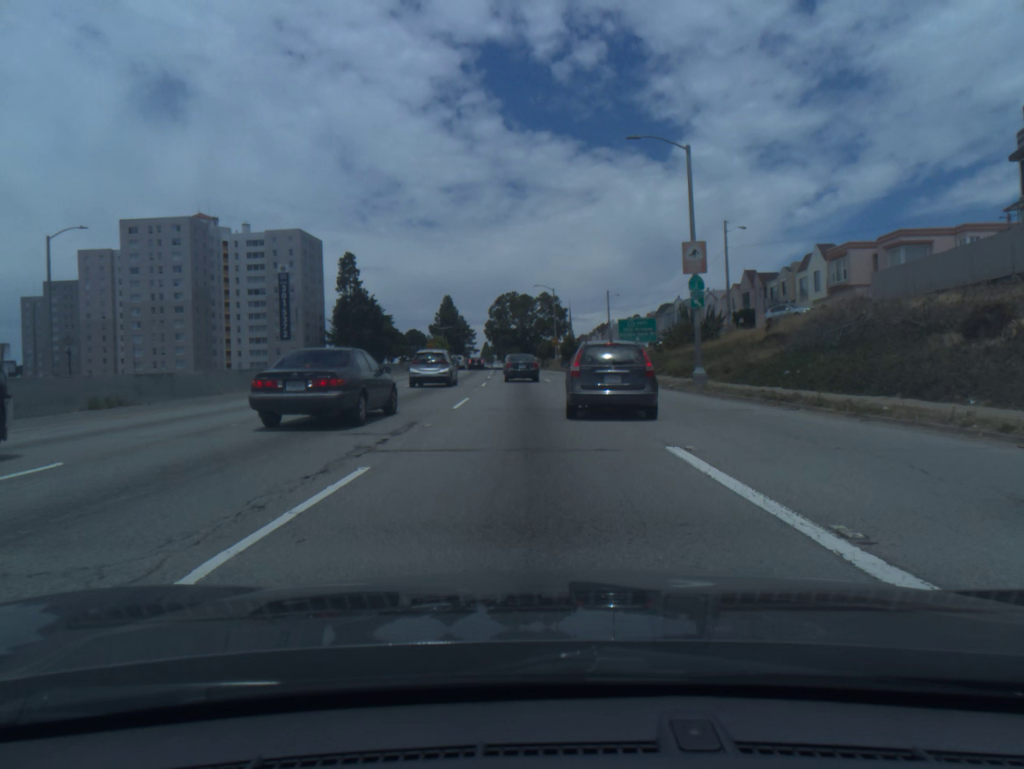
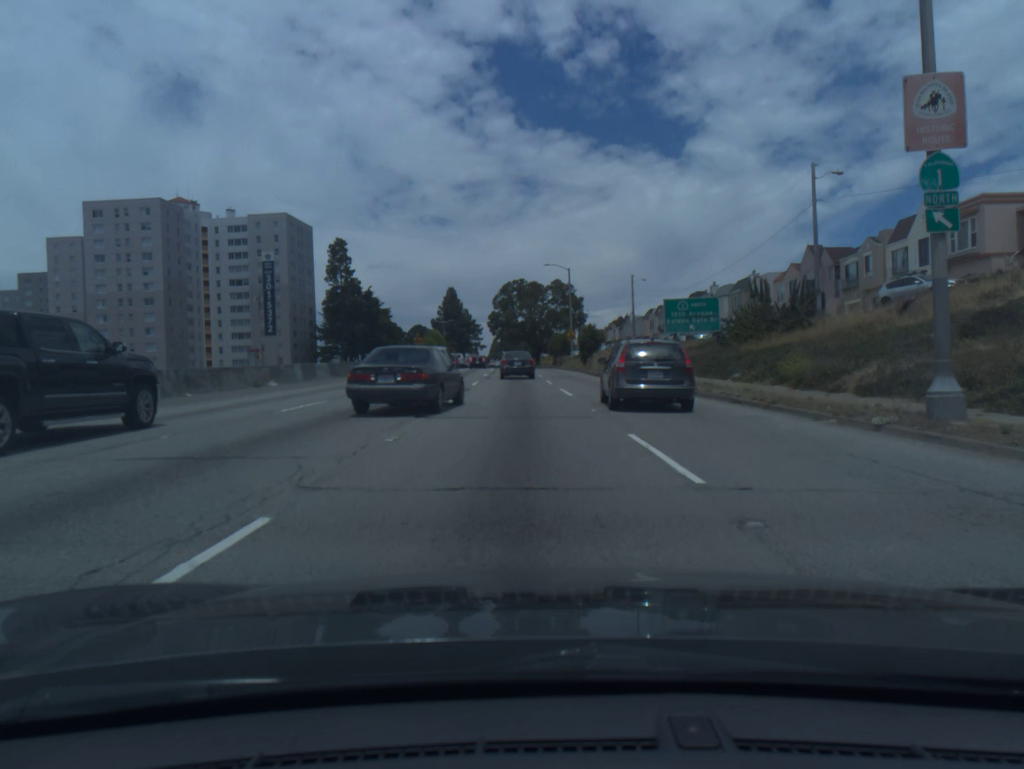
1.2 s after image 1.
(-0.1, +17.5) m; -1°
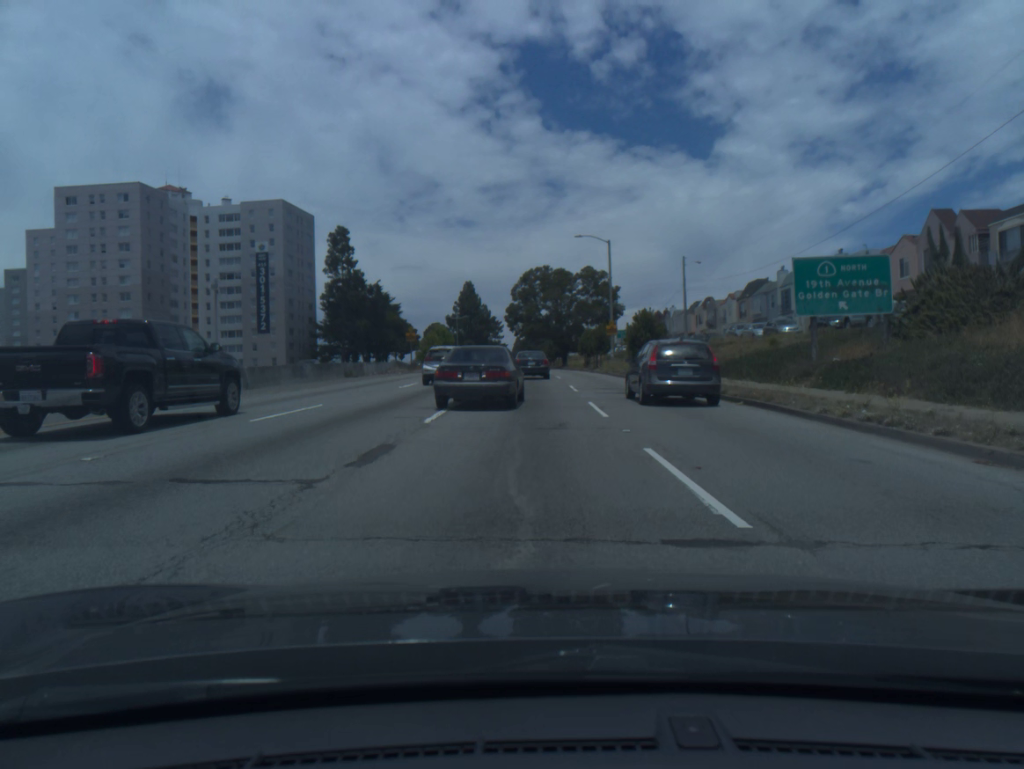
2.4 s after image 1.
(-0.3, +17.4) m; -2°
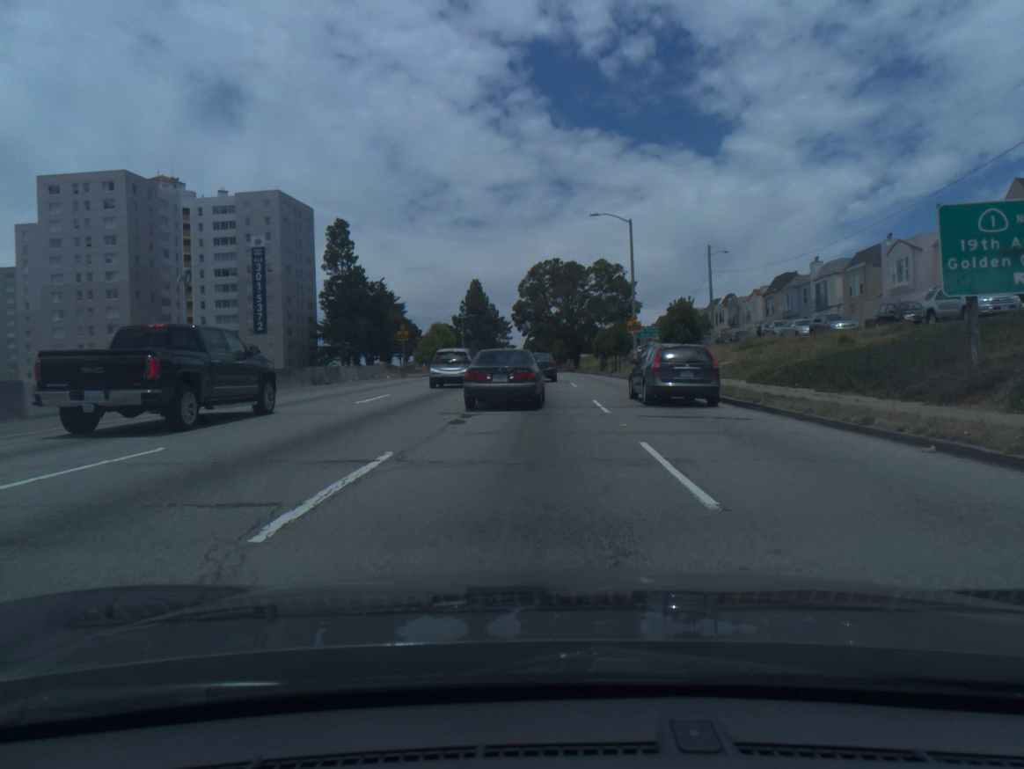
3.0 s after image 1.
(0.0, +8.4) m; -1°
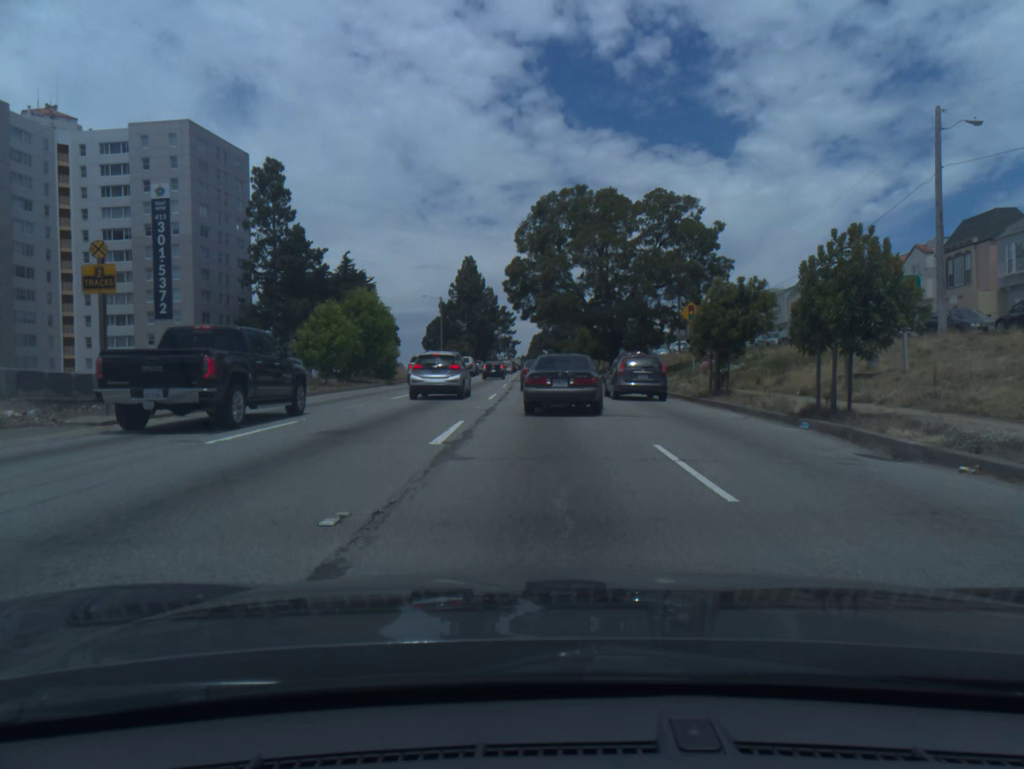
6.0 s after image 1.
(-0.3, +38.7) m; -1°
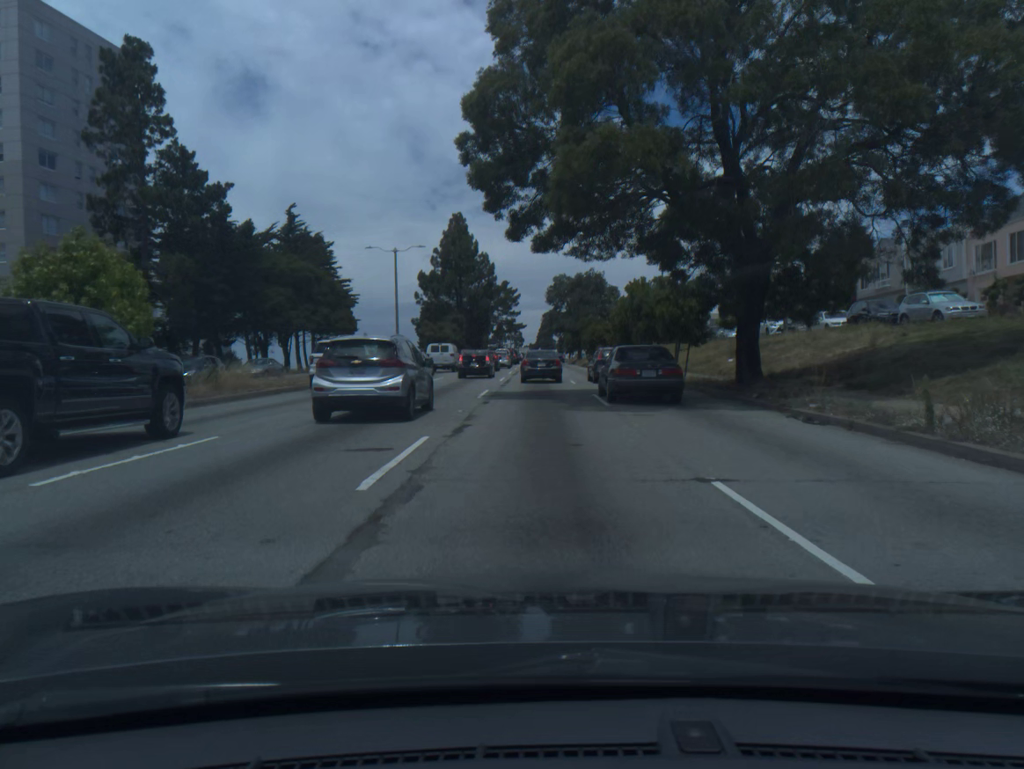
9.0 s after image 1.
(-0.1, +33.6) m; 0°
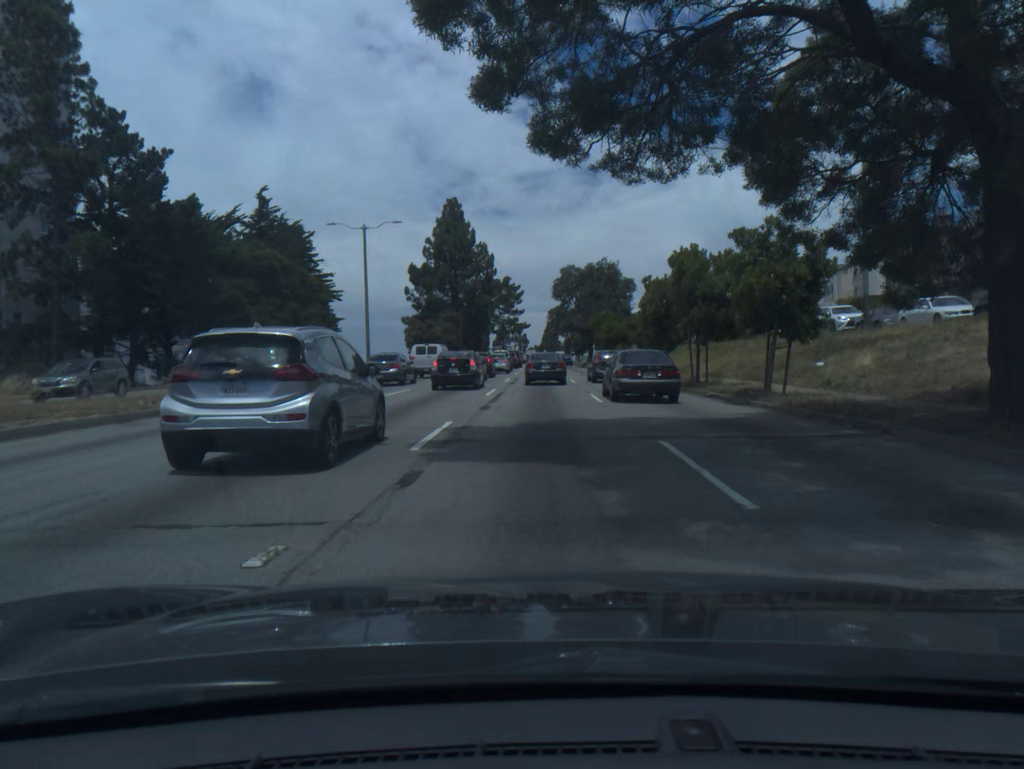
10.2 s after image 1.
(0.0, +11.9) m; -1°
